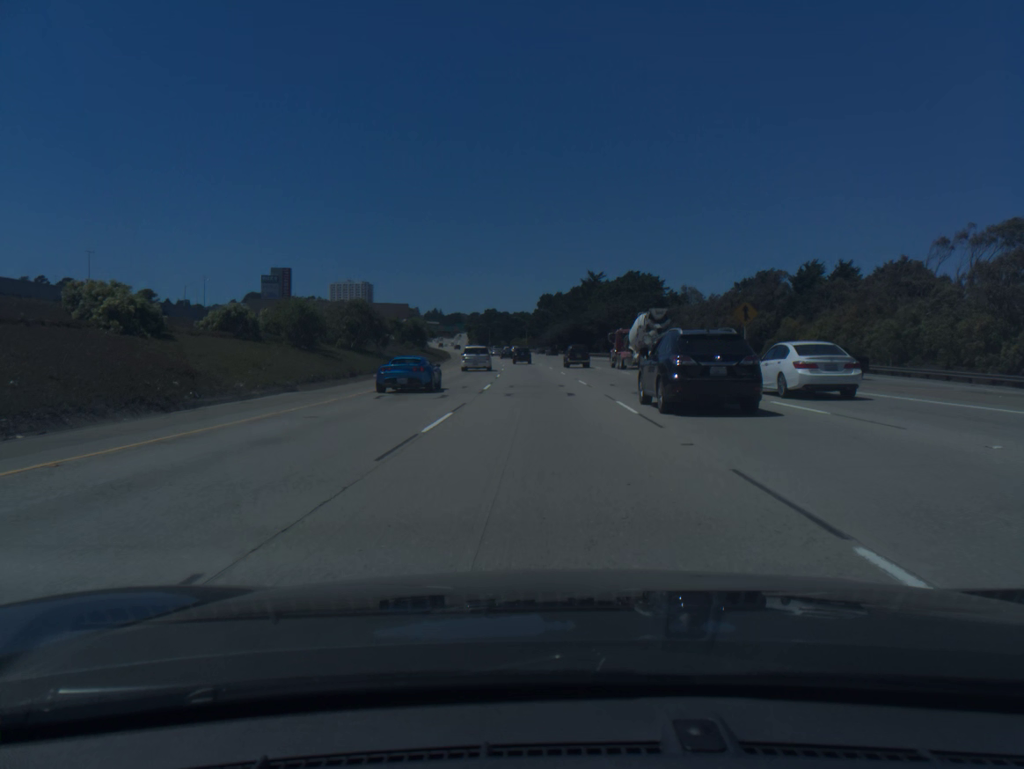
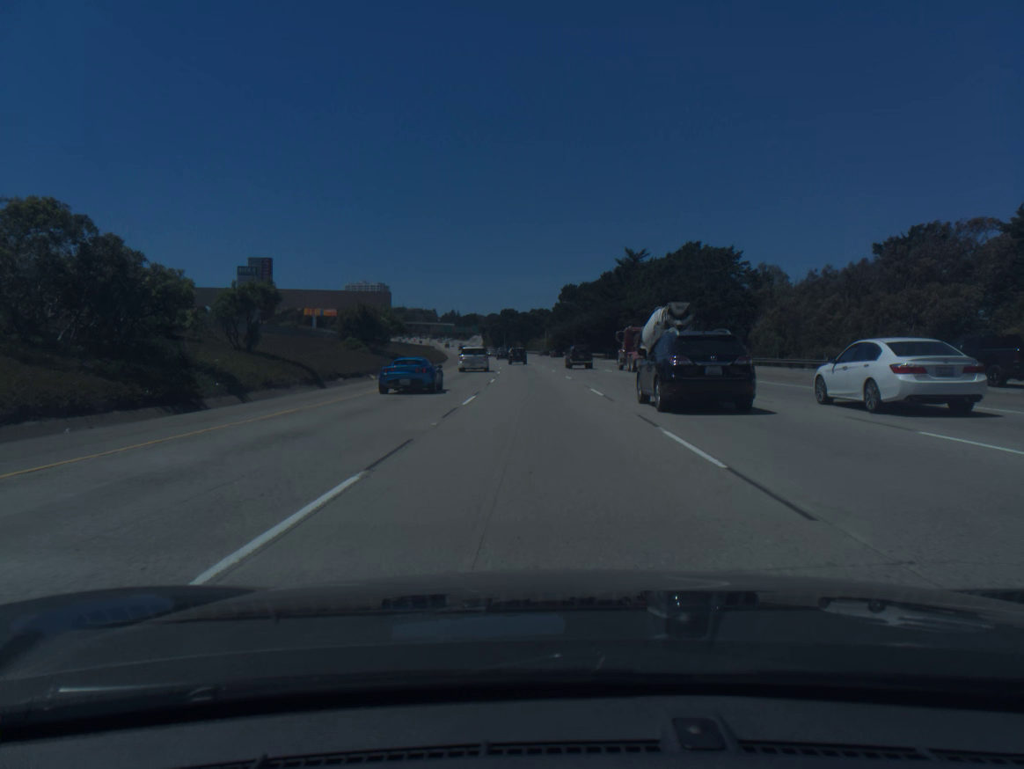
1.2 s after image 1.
(-0.5, +36.5) m; -1°
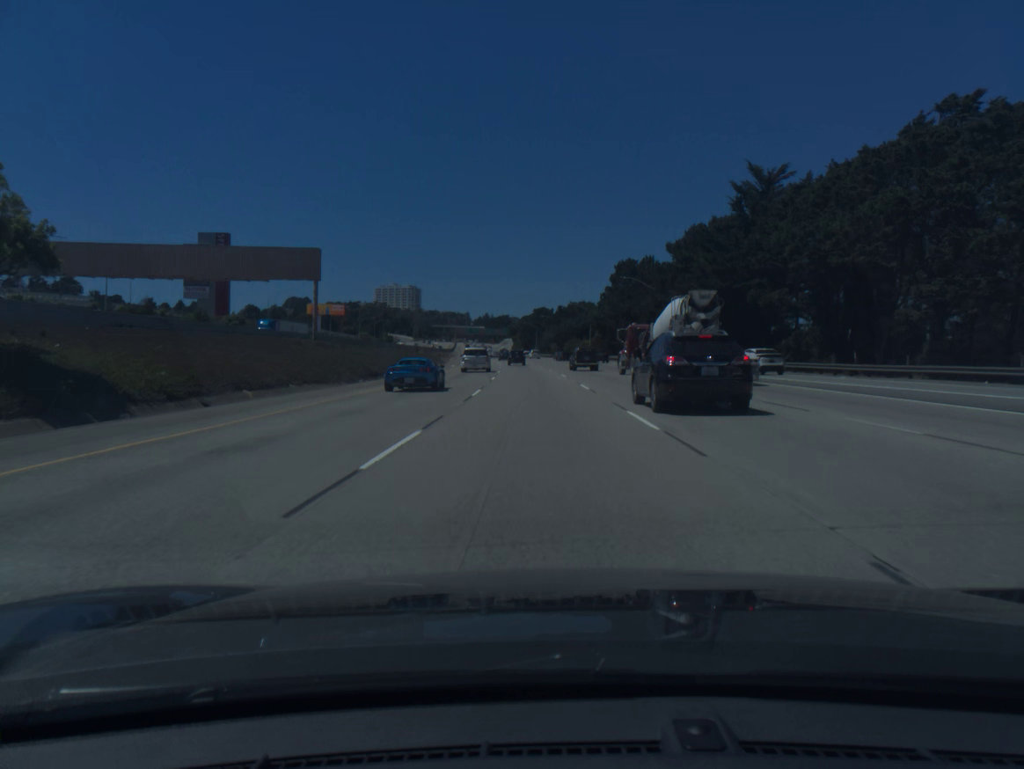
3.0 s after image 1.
(-1.2, +54.7) m; -3°
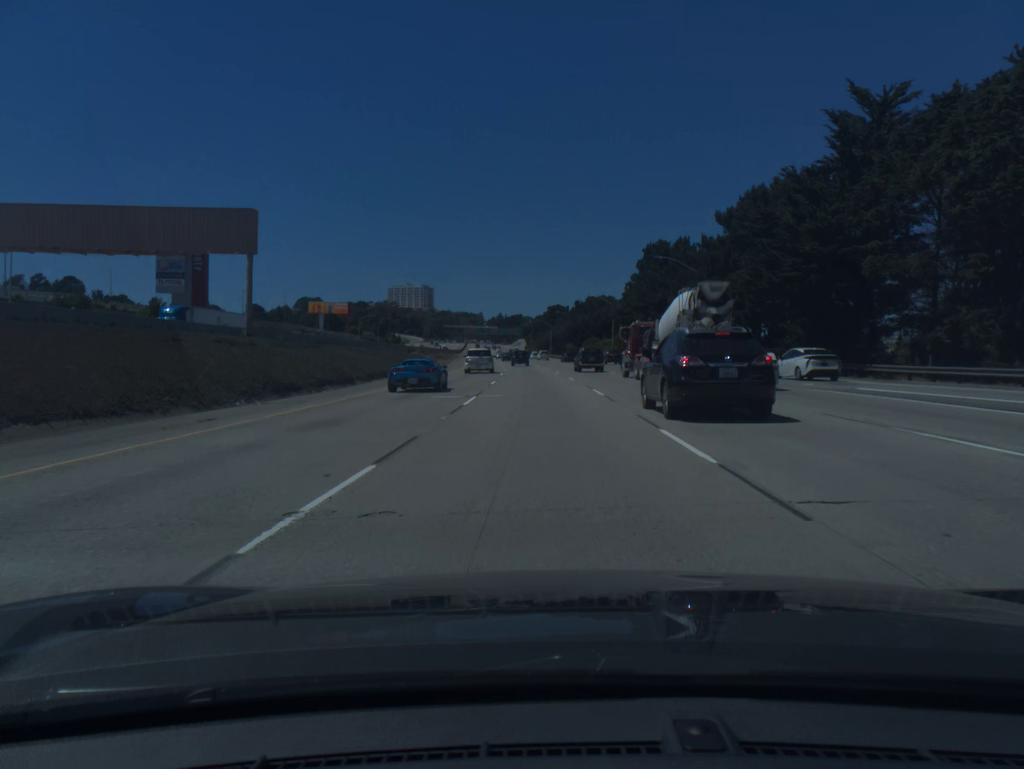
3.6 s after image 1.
(-0.2, +18.2) m; -1°
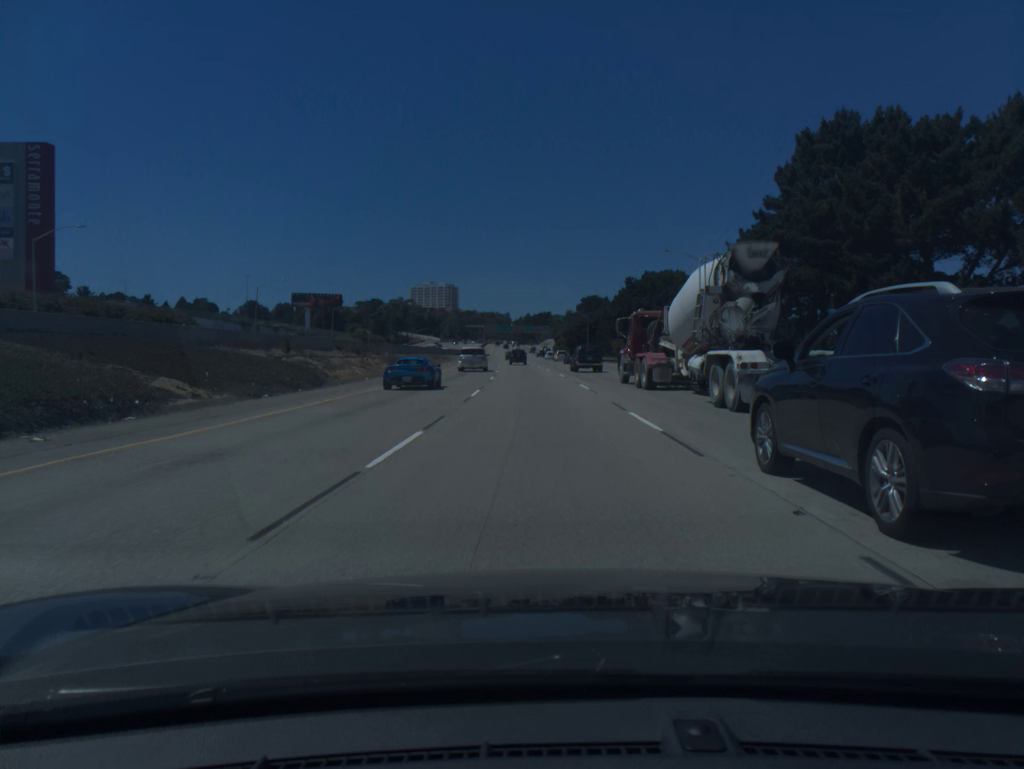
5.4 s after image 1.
(-1.1, +54.6) m; -2°
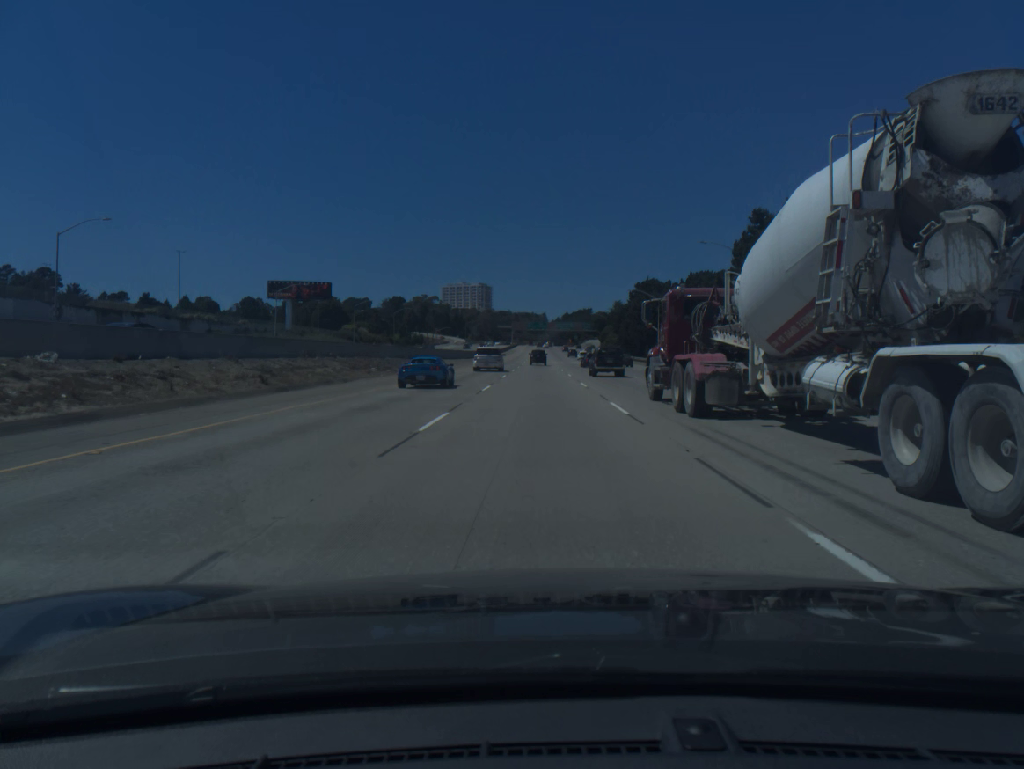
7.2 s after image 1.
(-1.2, +54.7) m; -3°
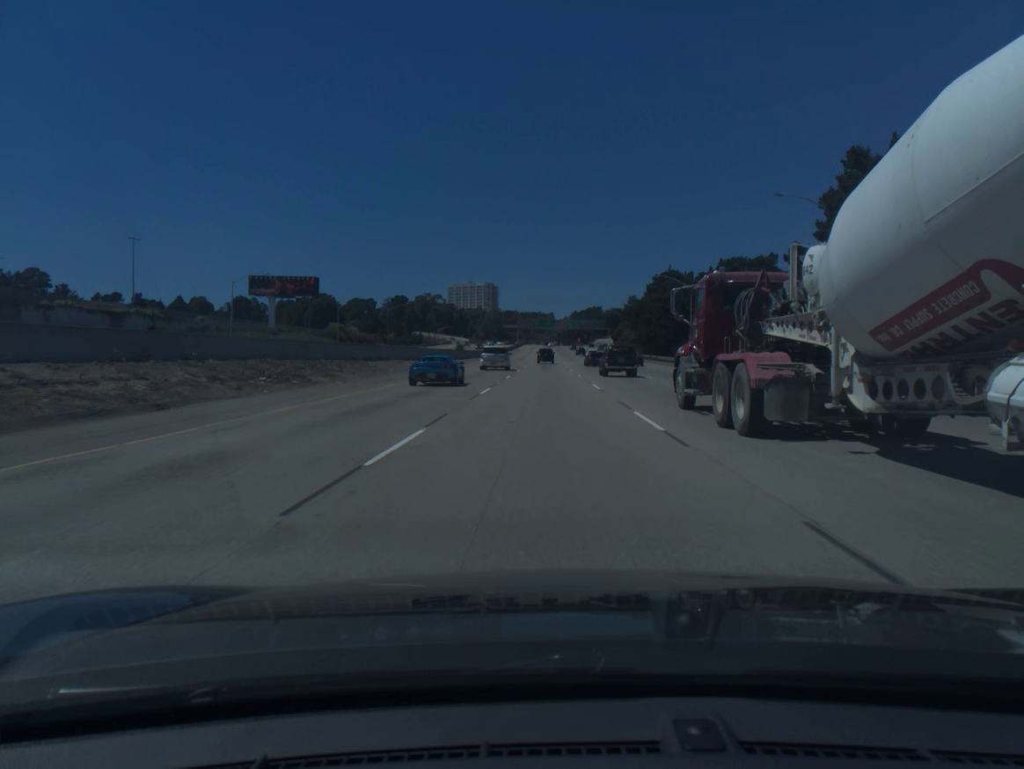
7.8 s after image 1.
(-0.1, +18.3) m; -1°
